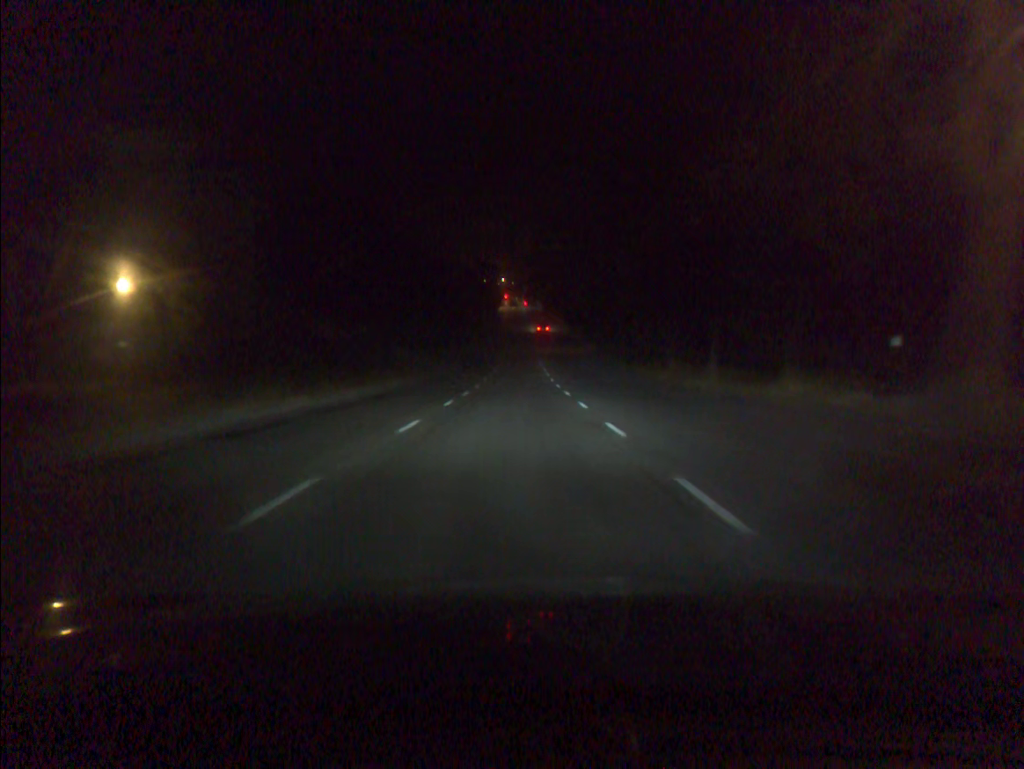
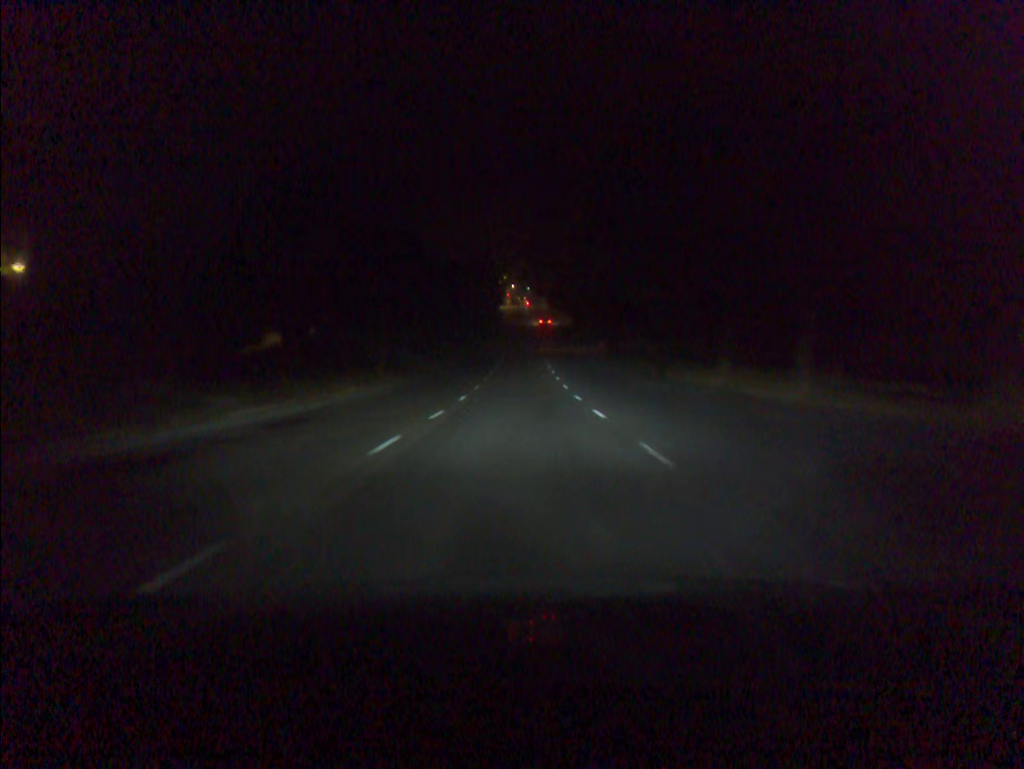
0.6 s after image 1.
(0.0, +10.5) m; 0°
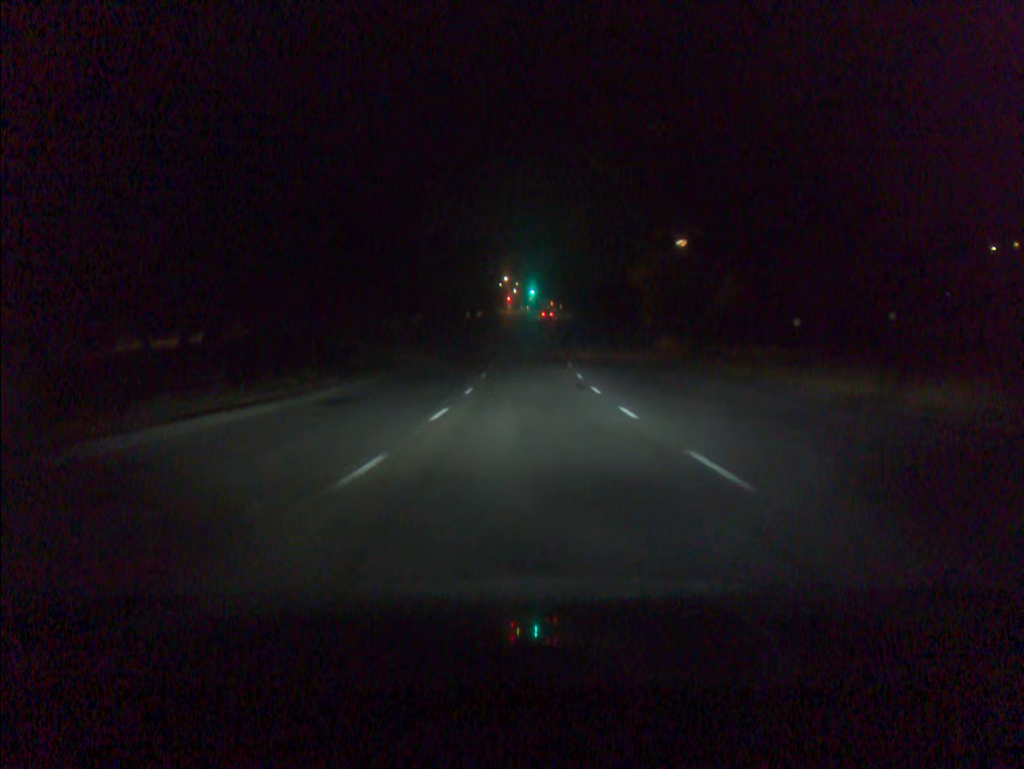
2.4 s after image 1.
(0.0, +31.6) m; 0°
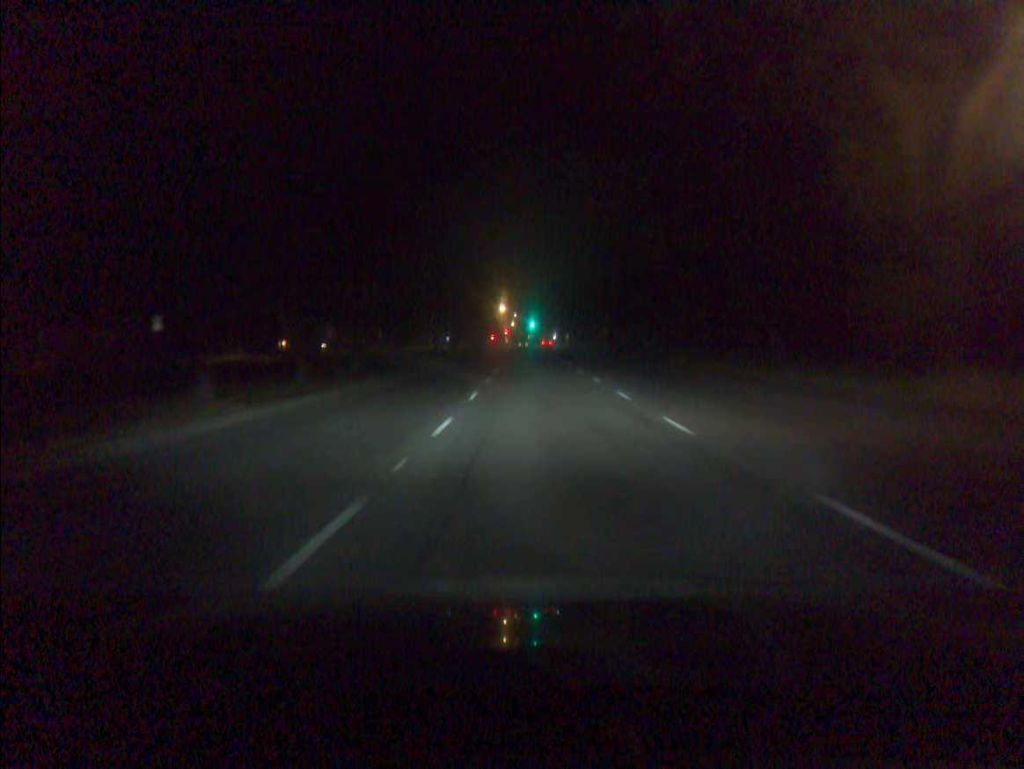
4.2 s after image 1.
(0.0, +31.8) m; 0°
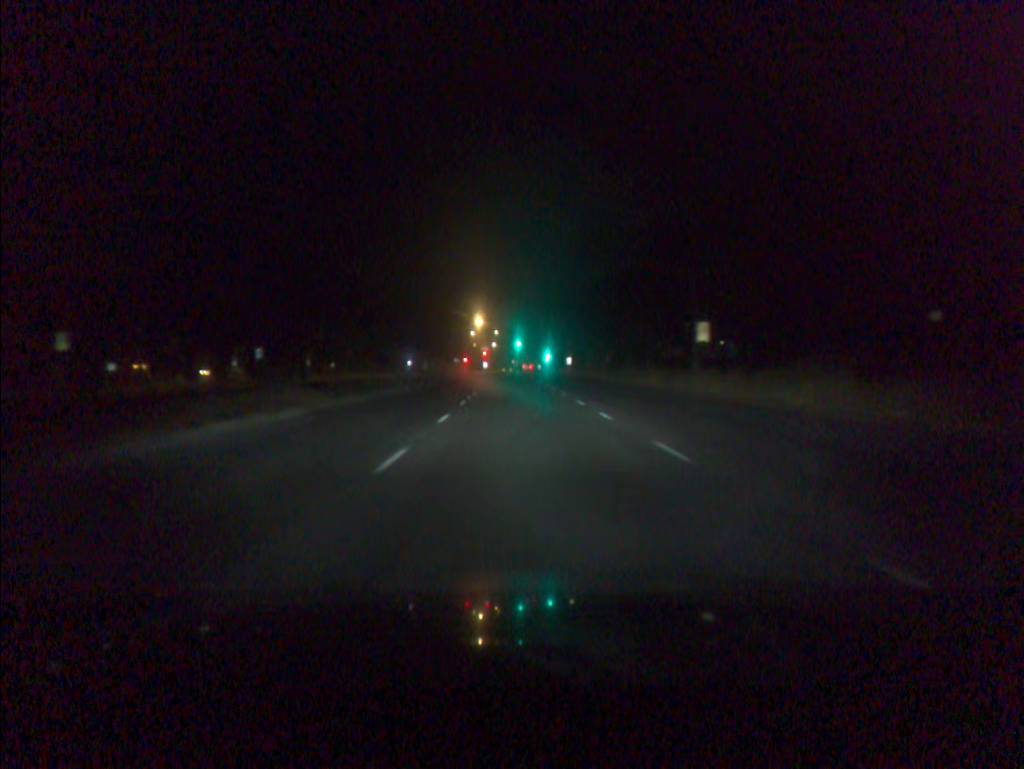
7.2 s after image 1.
(+0.7, +52.7) m; +1°
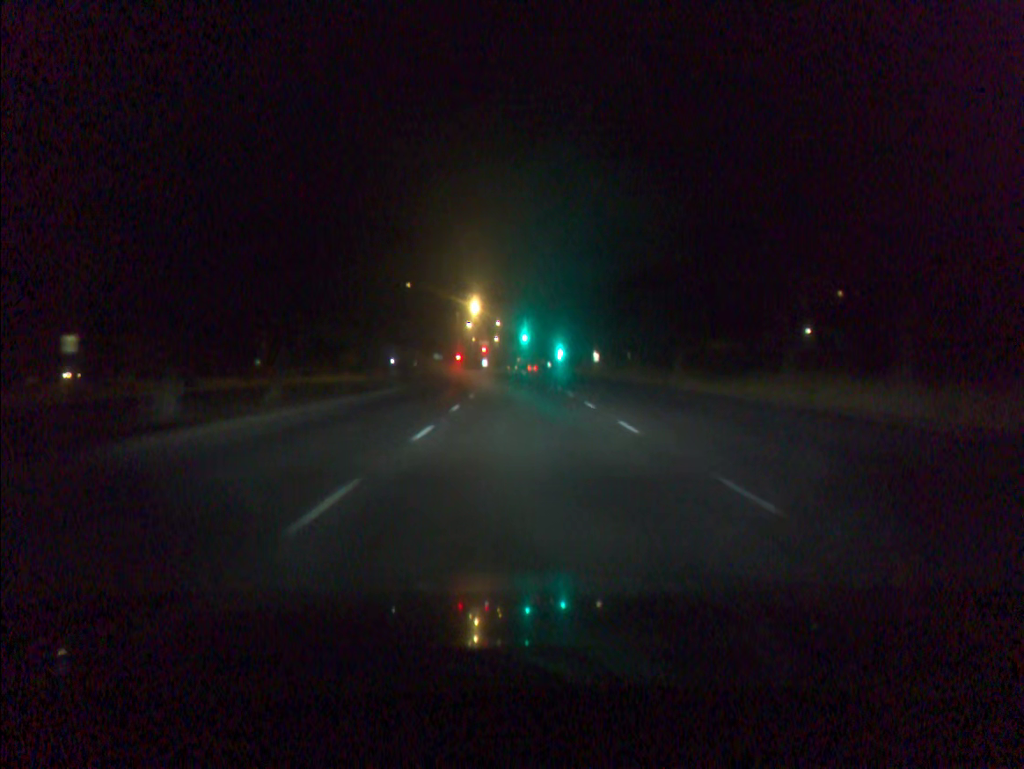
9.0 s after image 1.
(-0.2, +32.1) m; 0°
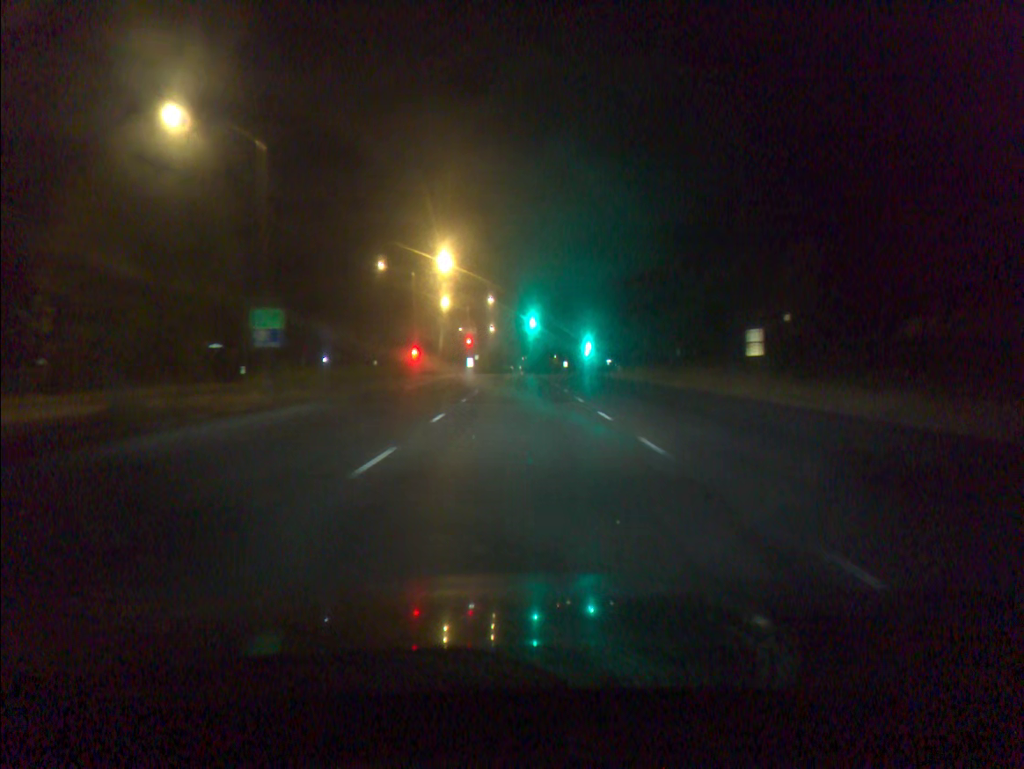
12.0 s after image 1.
(-0.1, +54.5) m; 0°
